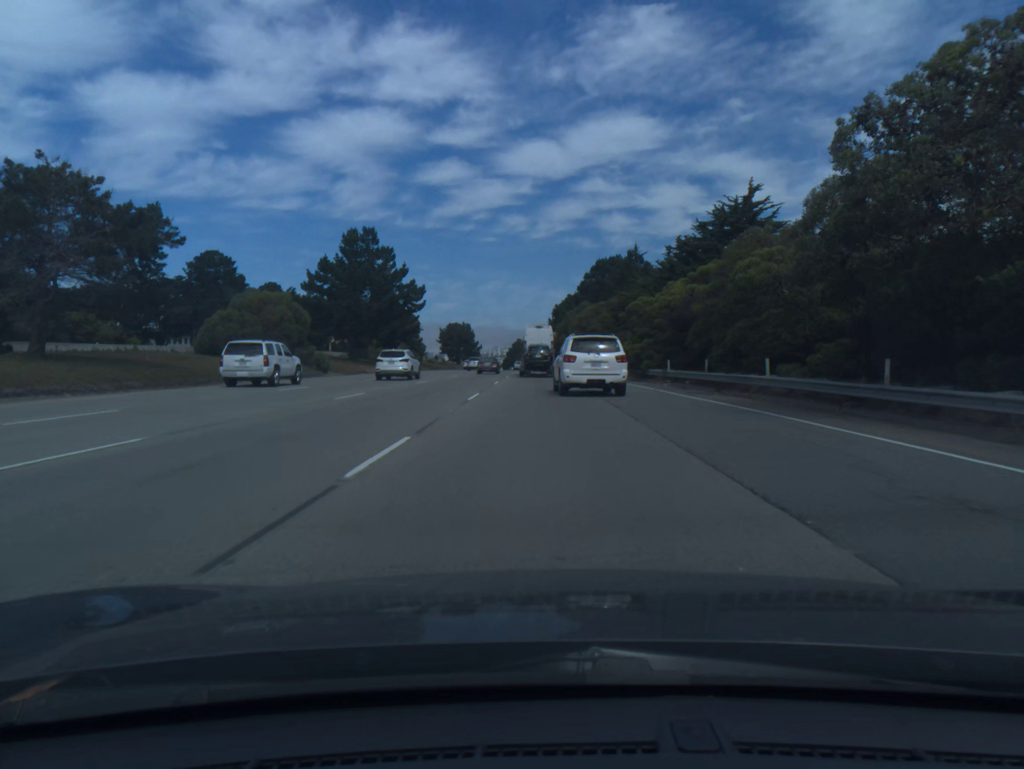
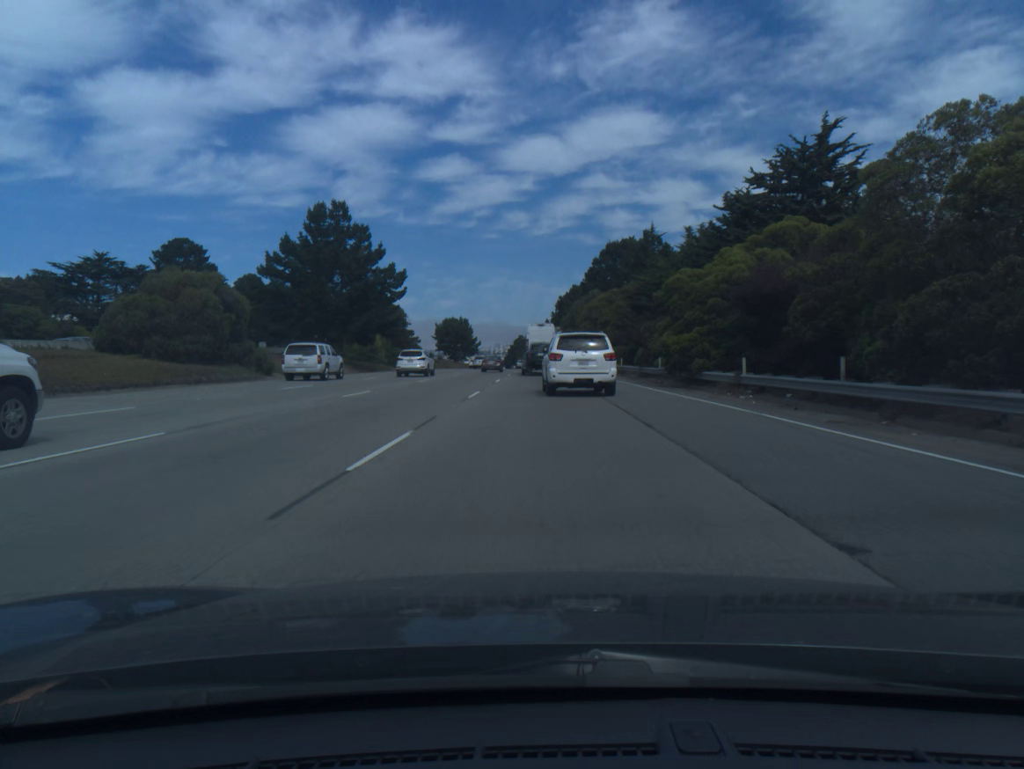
(0.0, +13.8) m; 0°
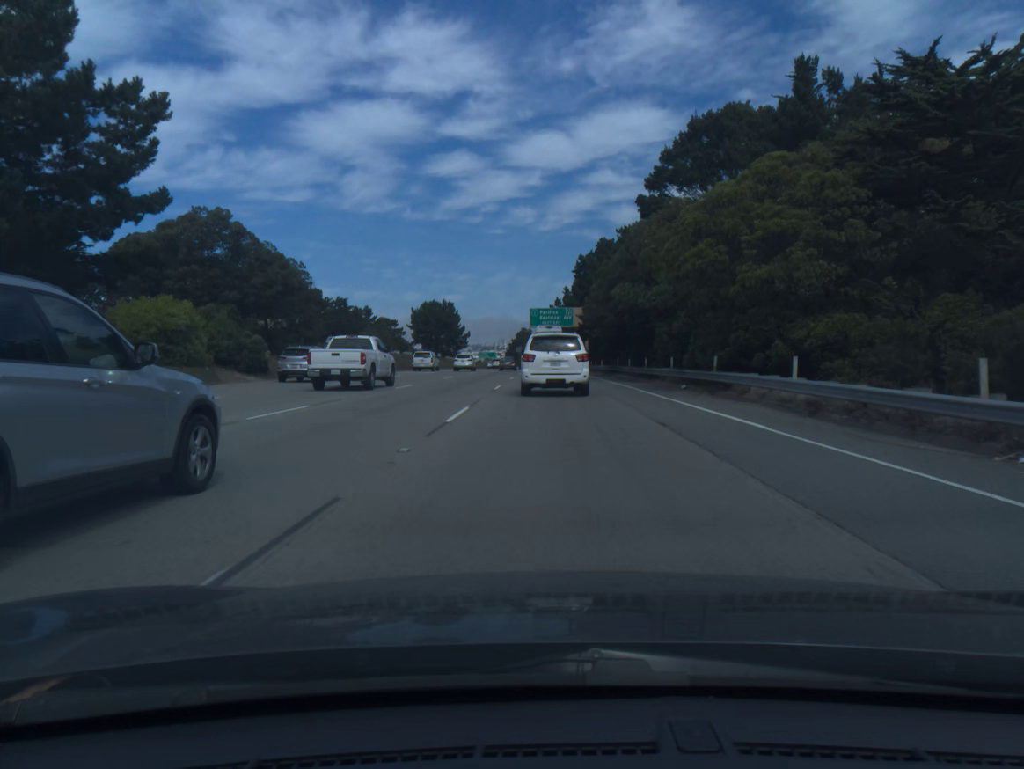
(-0.5, +52.4) m; 0°
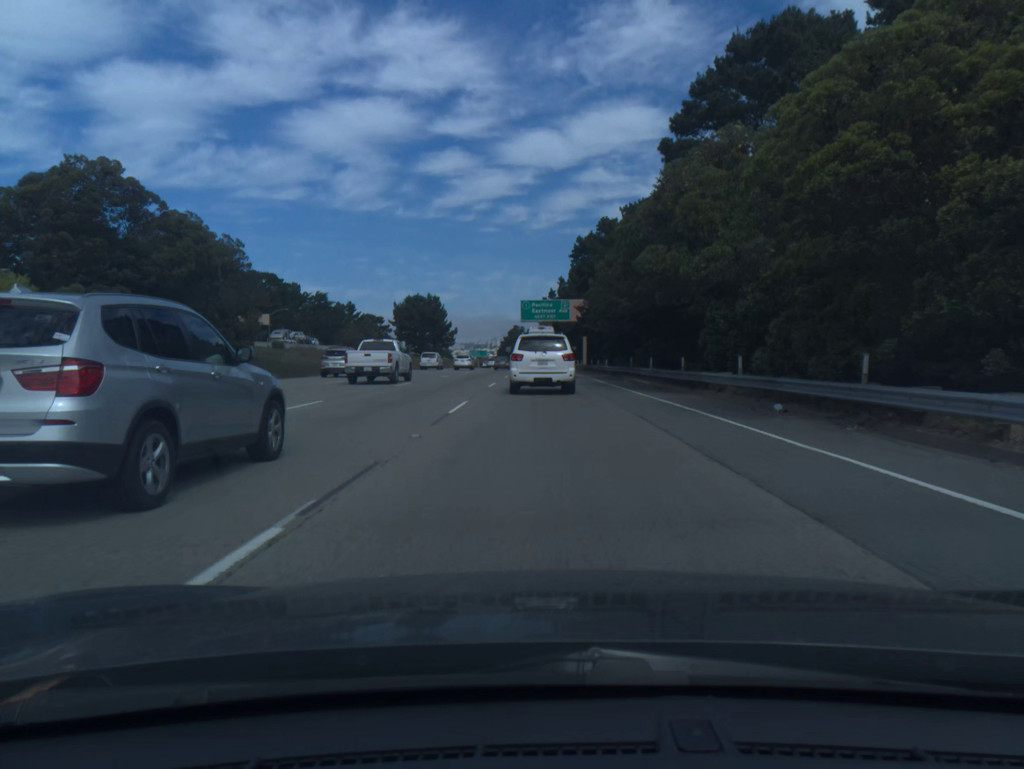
(0.0, +12.6) m; 0°
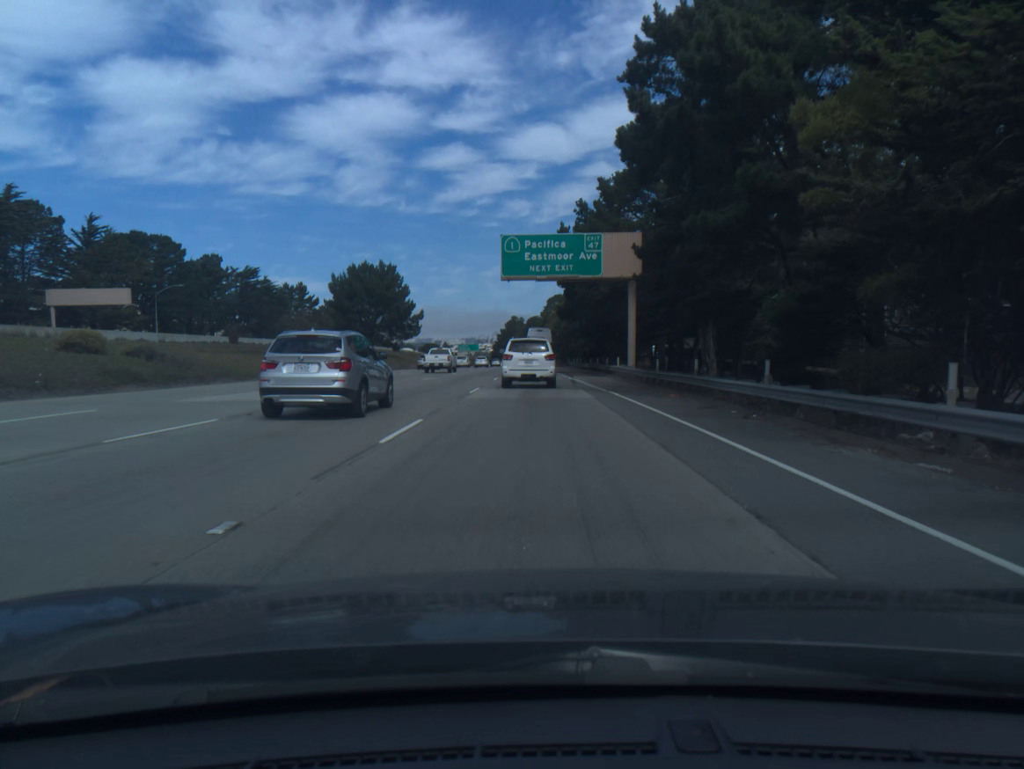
(0.0, +49.7) m; 0°
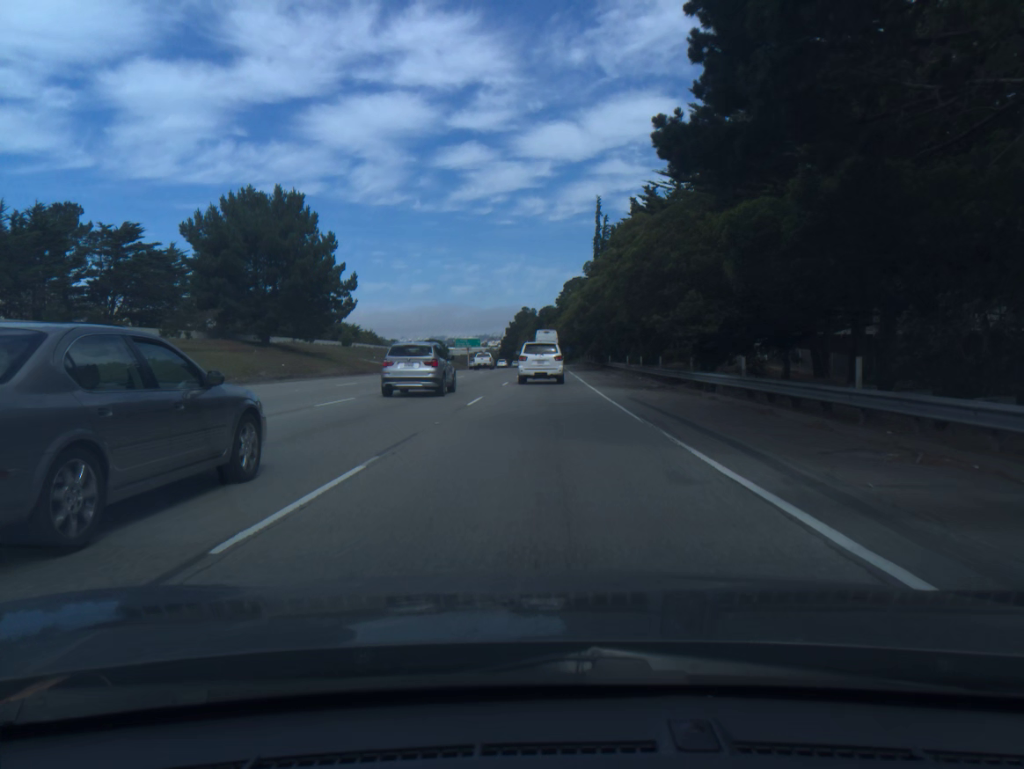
(-0.4, +49.8) m; -1°
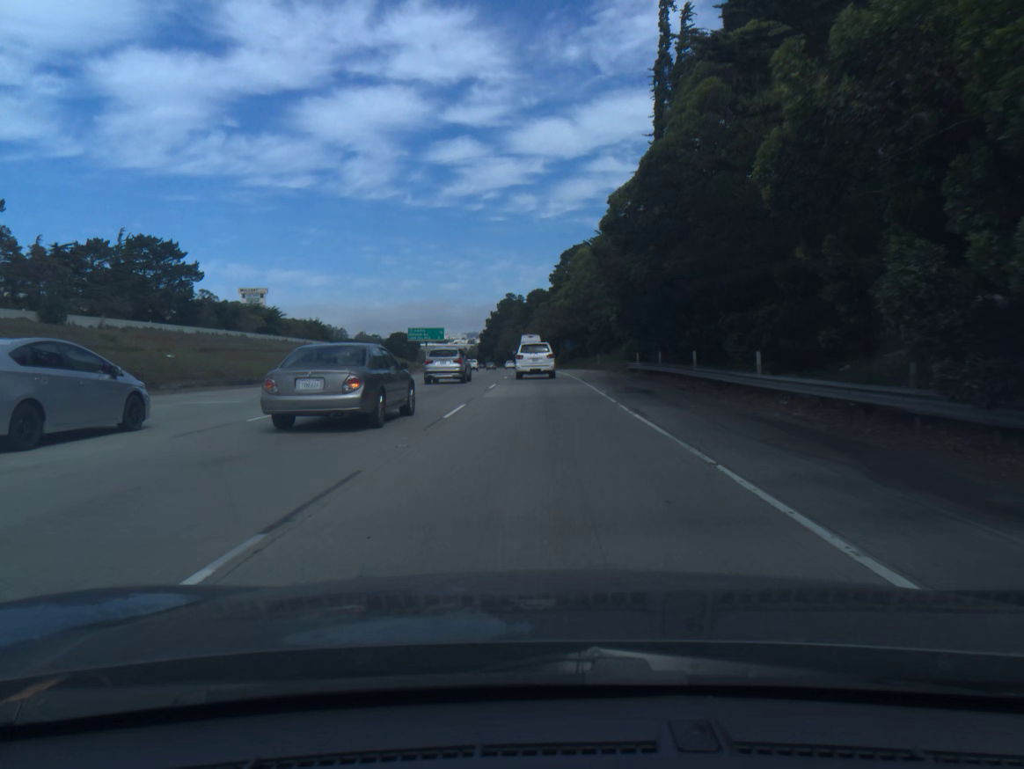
(+0.5, +62.9) m; +1°
